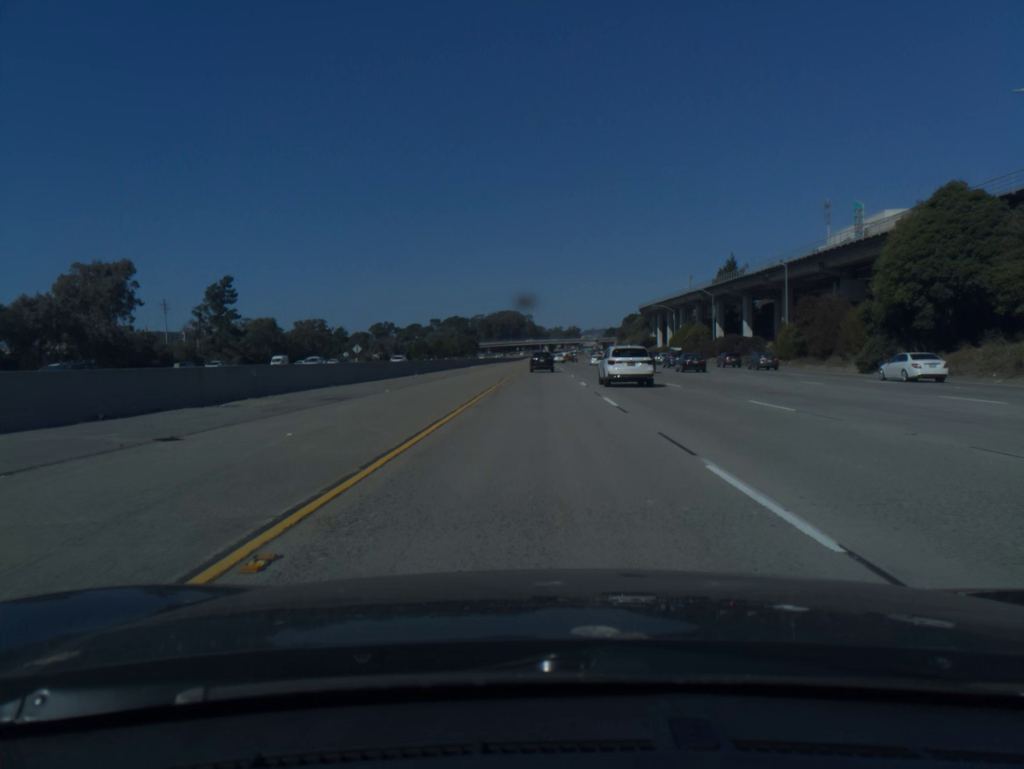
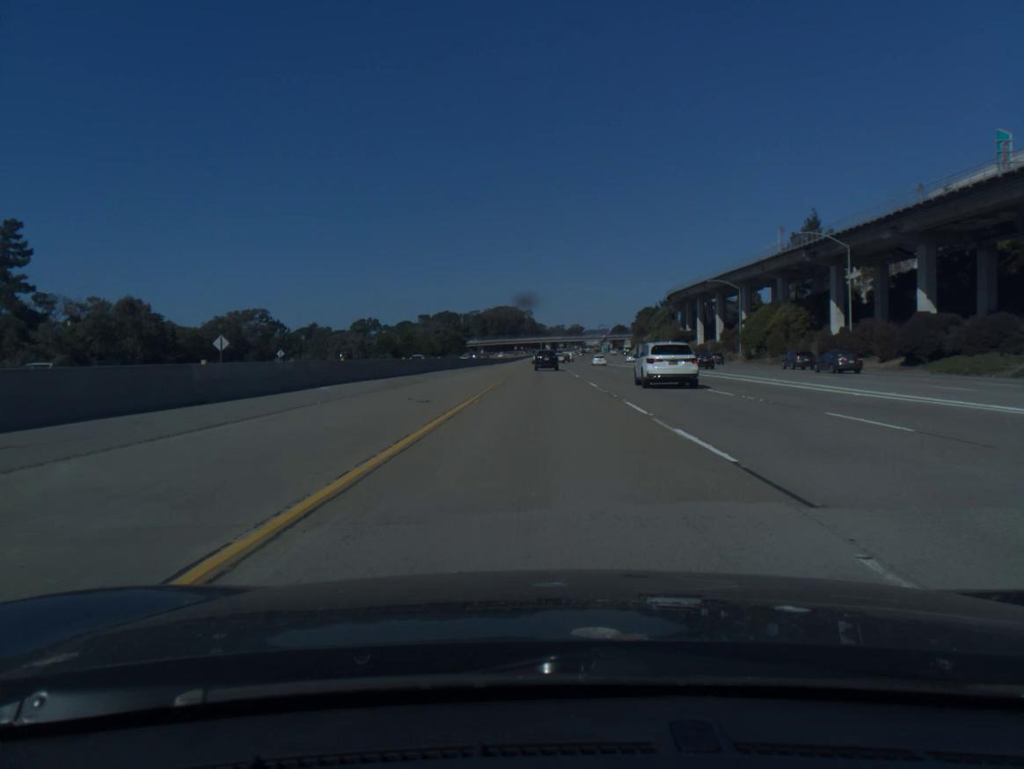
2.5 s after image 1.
(-0.1, +62.0) m; 0°
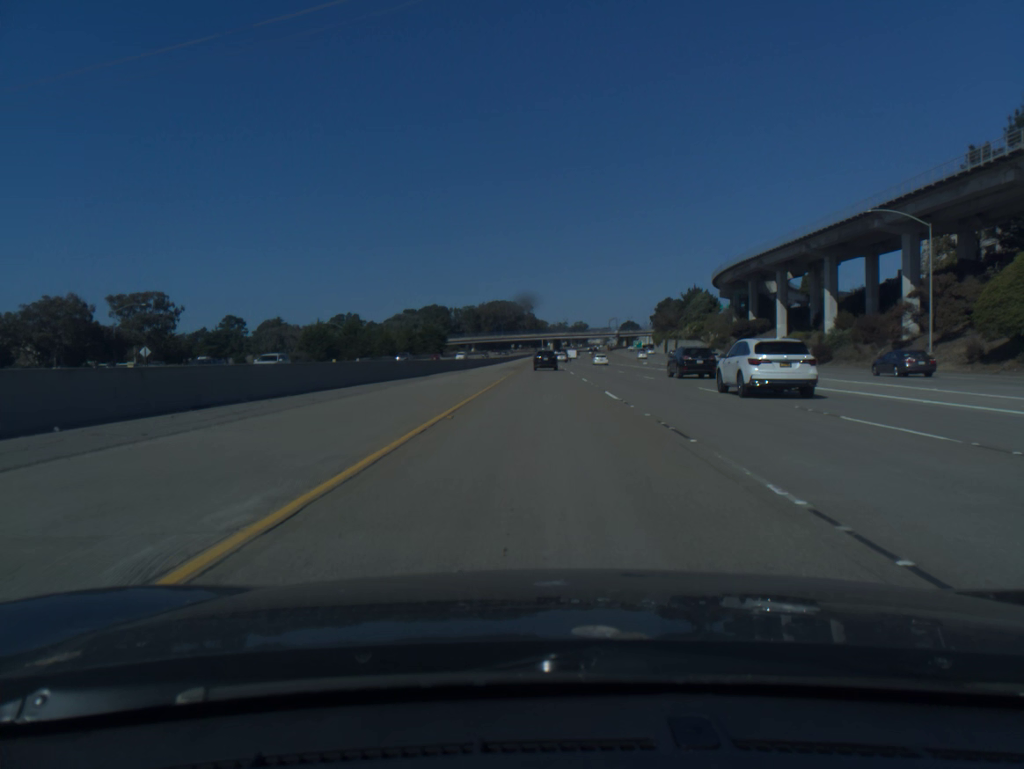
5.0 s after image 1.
(+0.1, +62.9) m; 0°
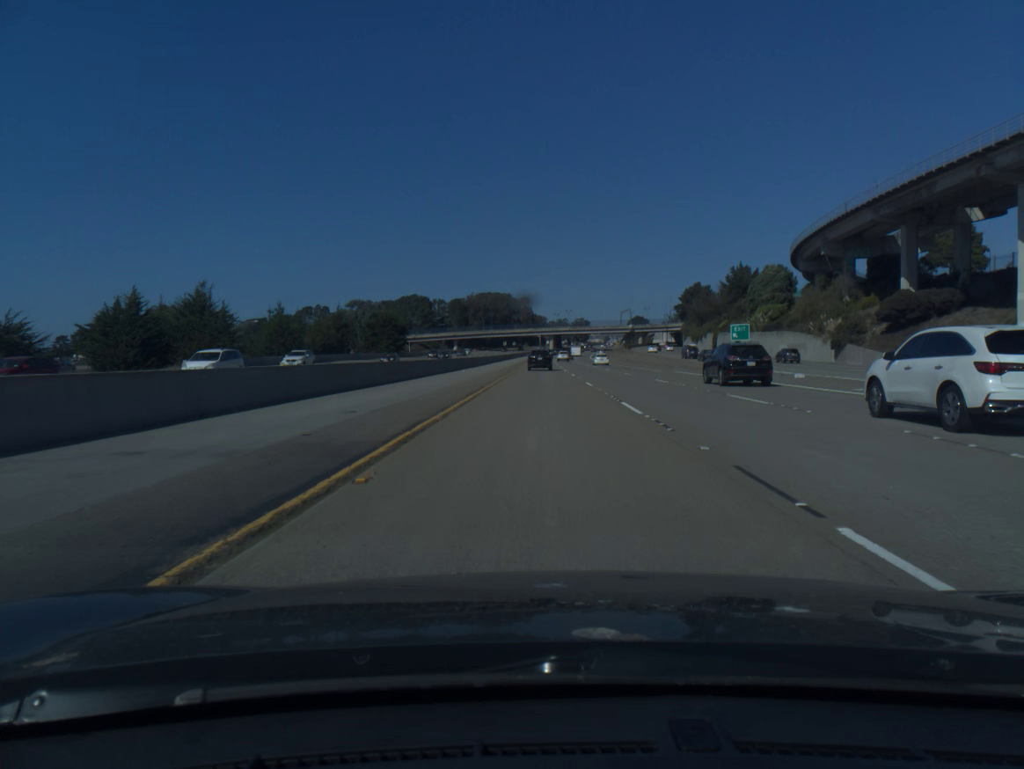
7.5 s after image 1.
(0.0, +63.4) m; 0°
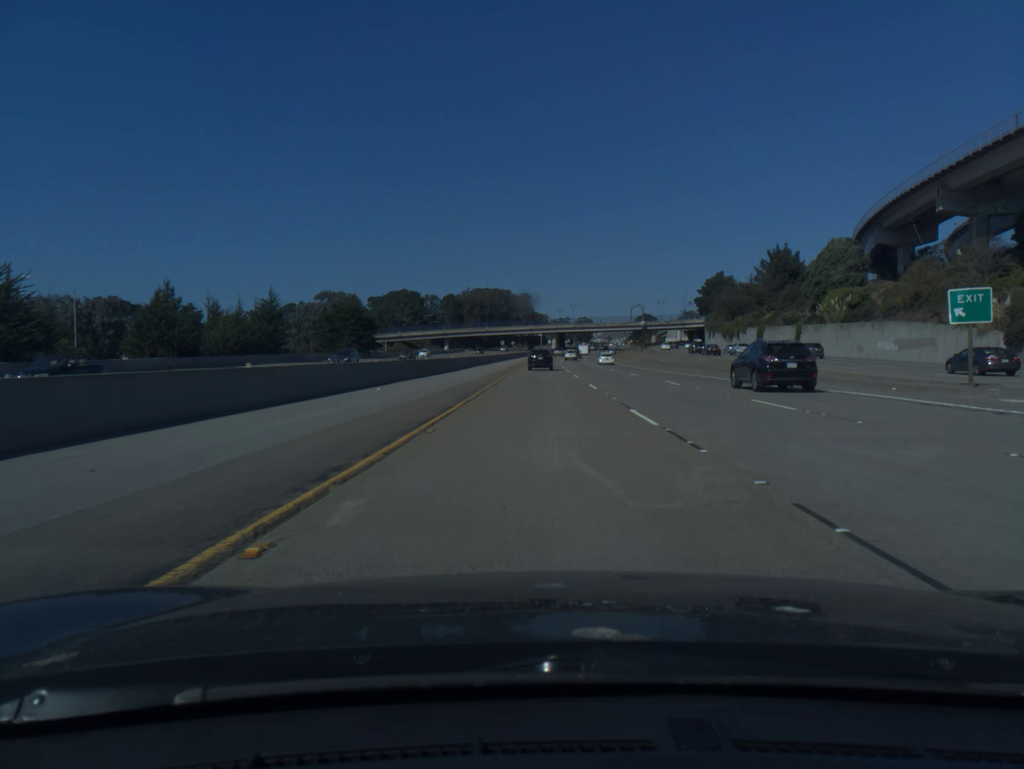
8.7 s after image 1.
(0.0, +31.8) m; 0°
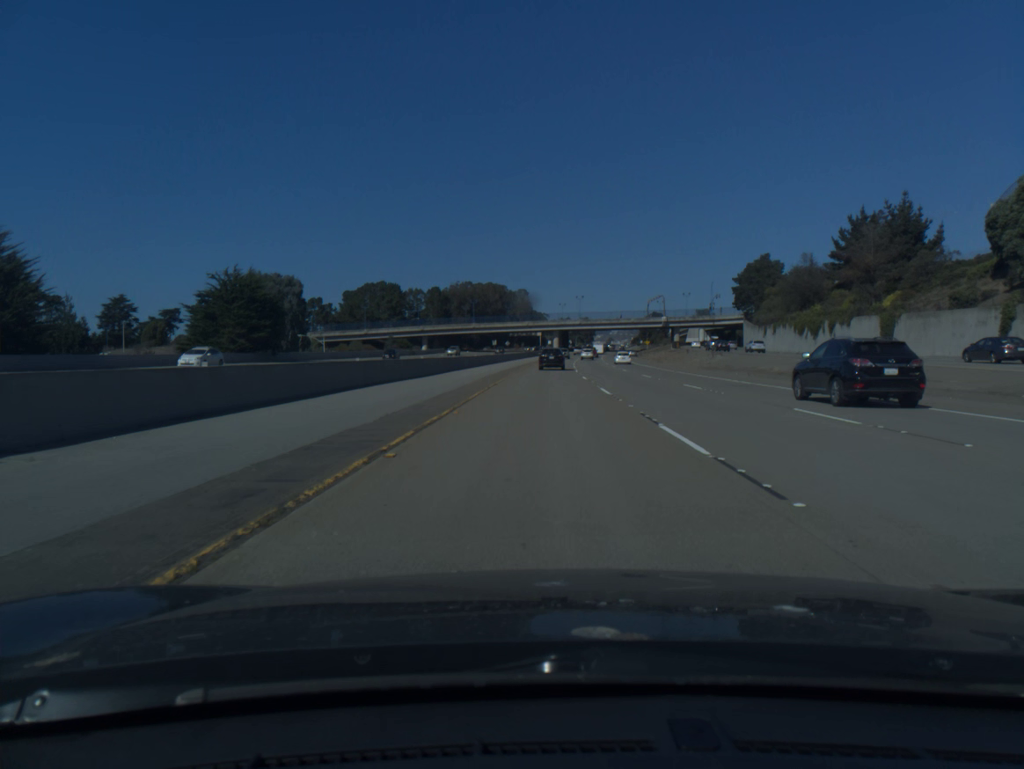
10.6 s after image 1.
(0.0, +47.1) m; 0°
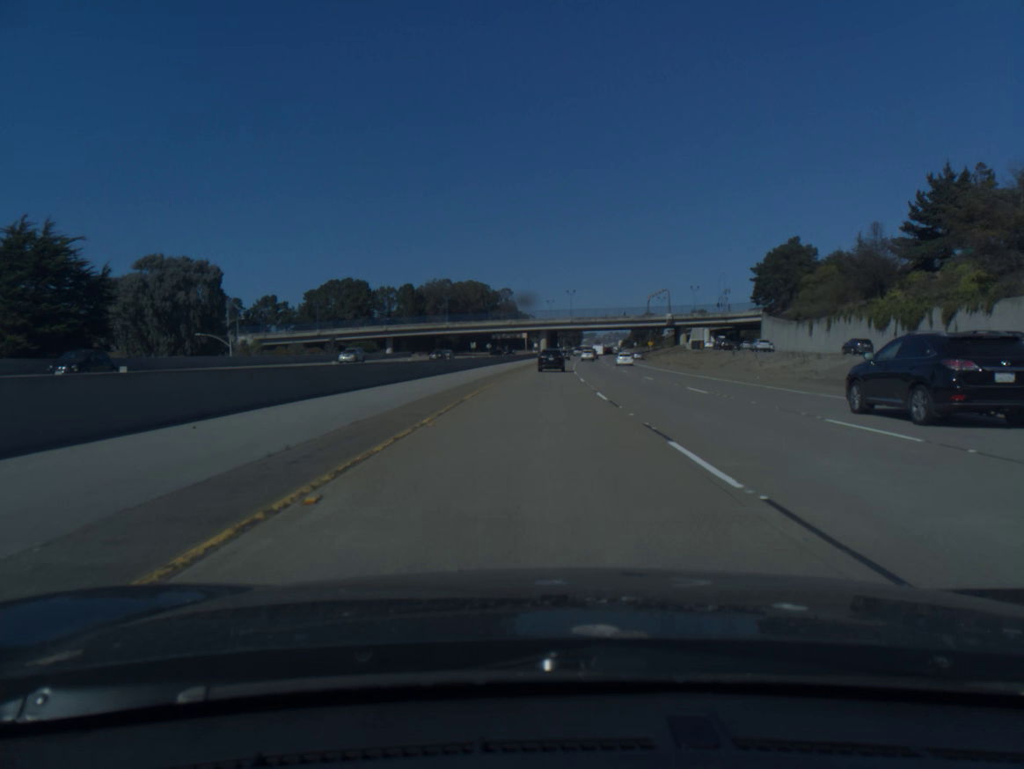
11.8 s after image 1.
(+0.3, +31.3) m; +1°
